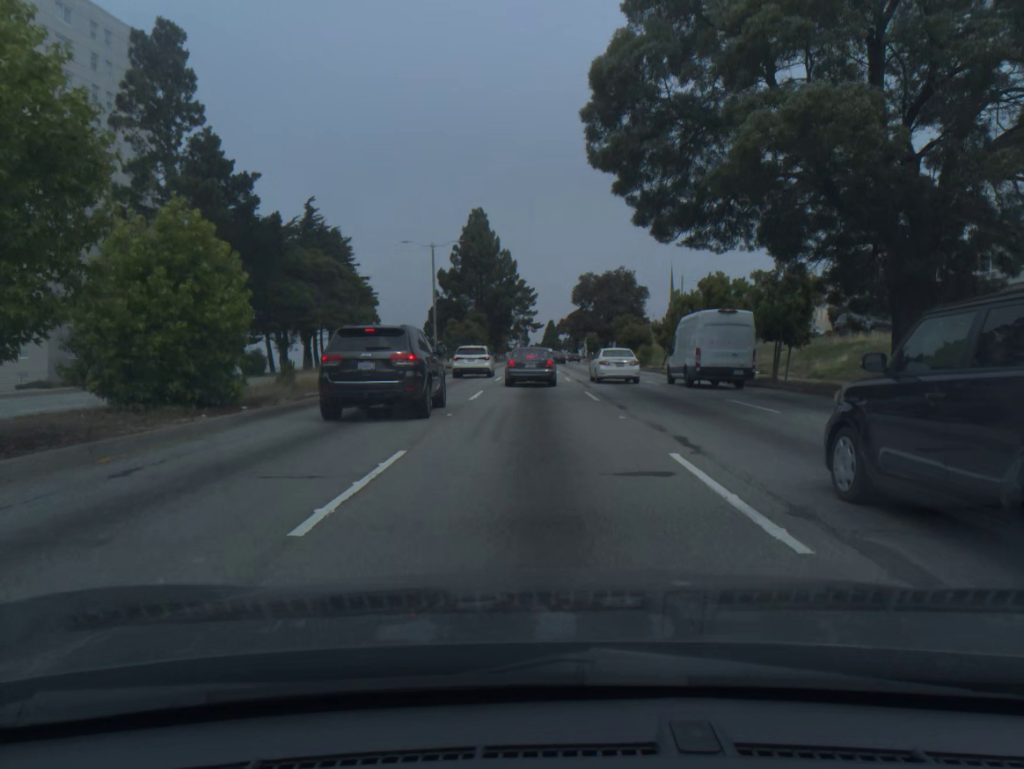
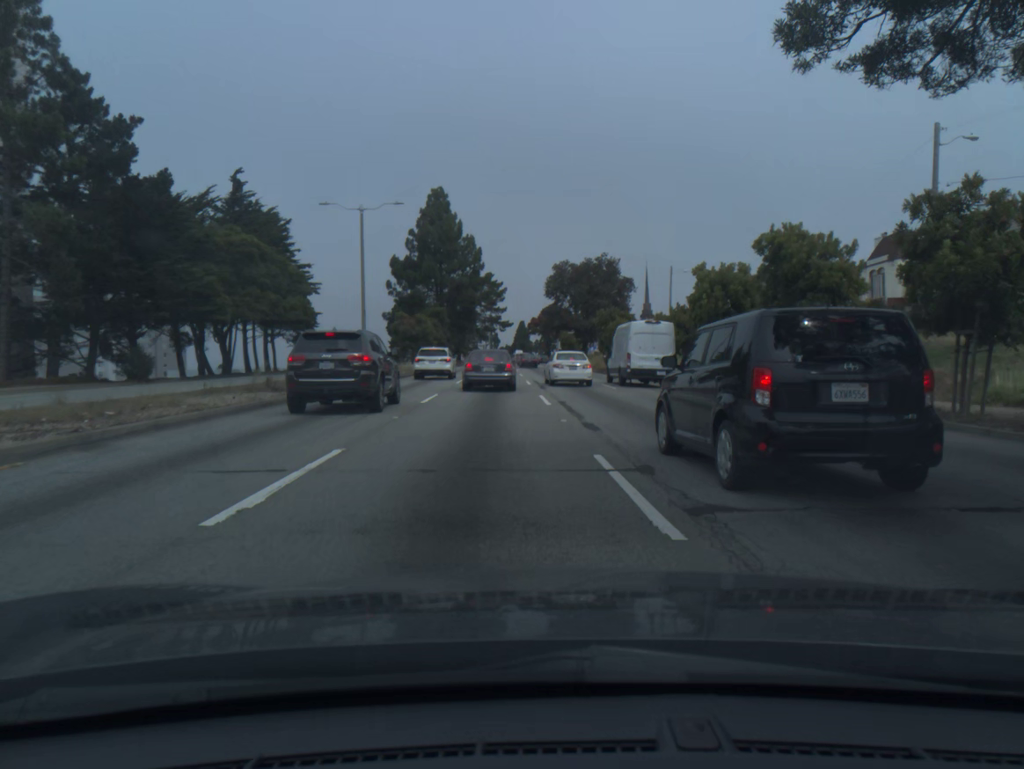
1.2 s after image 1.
(+0.3, +14.5) m; +2°
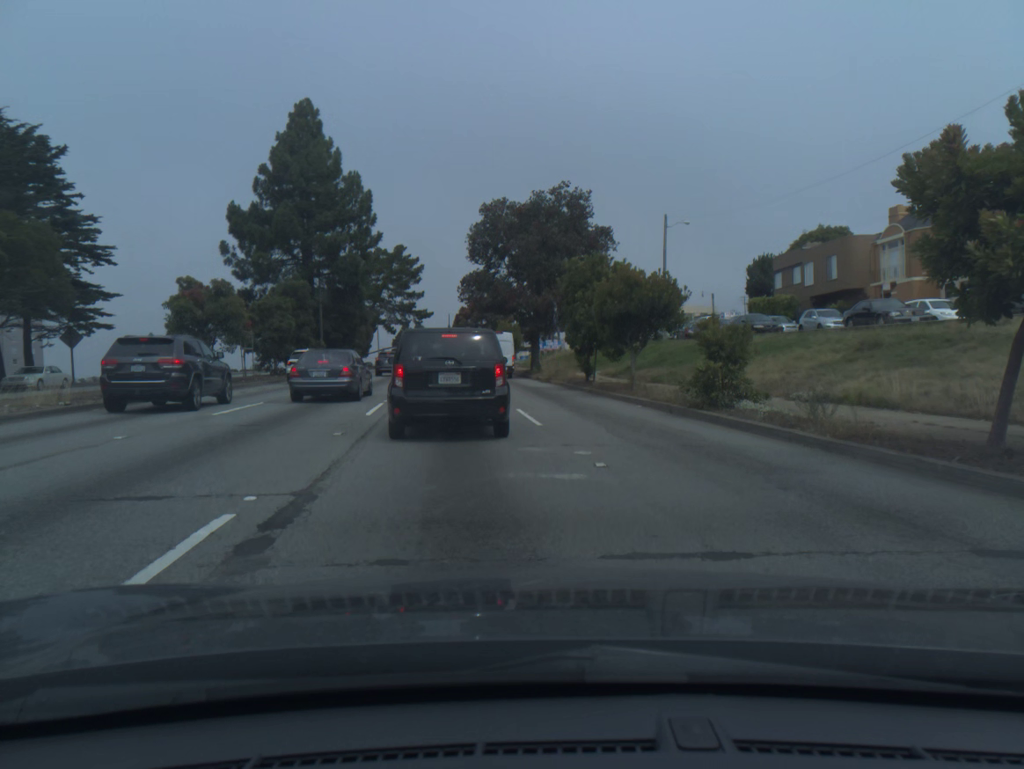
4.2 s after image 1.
(+1.3, +32.1) m; +5°
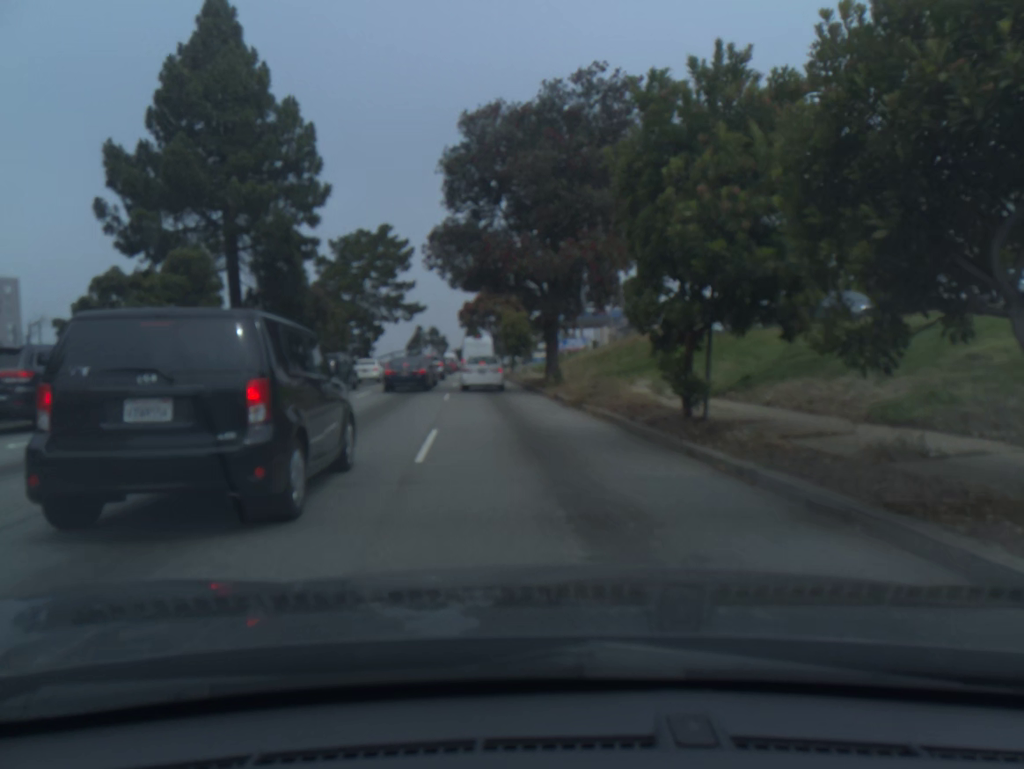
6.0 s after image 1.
(-0.2, +19.2) m; -2°
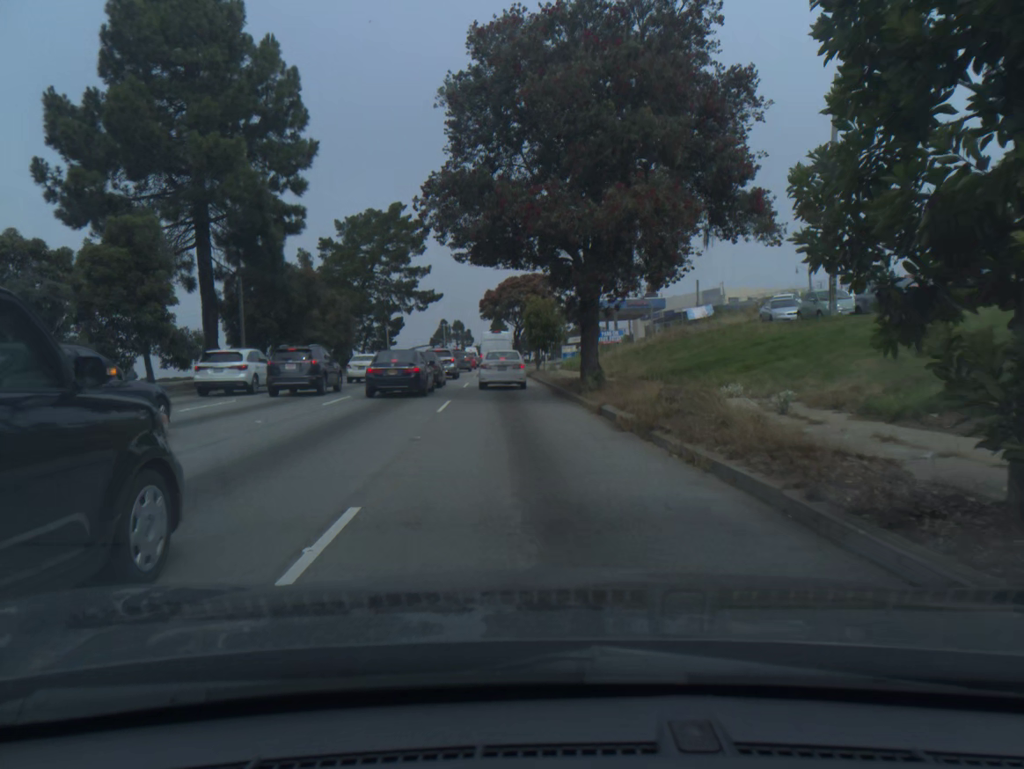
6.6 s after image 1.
(-0.1, +7.4) m; -2°
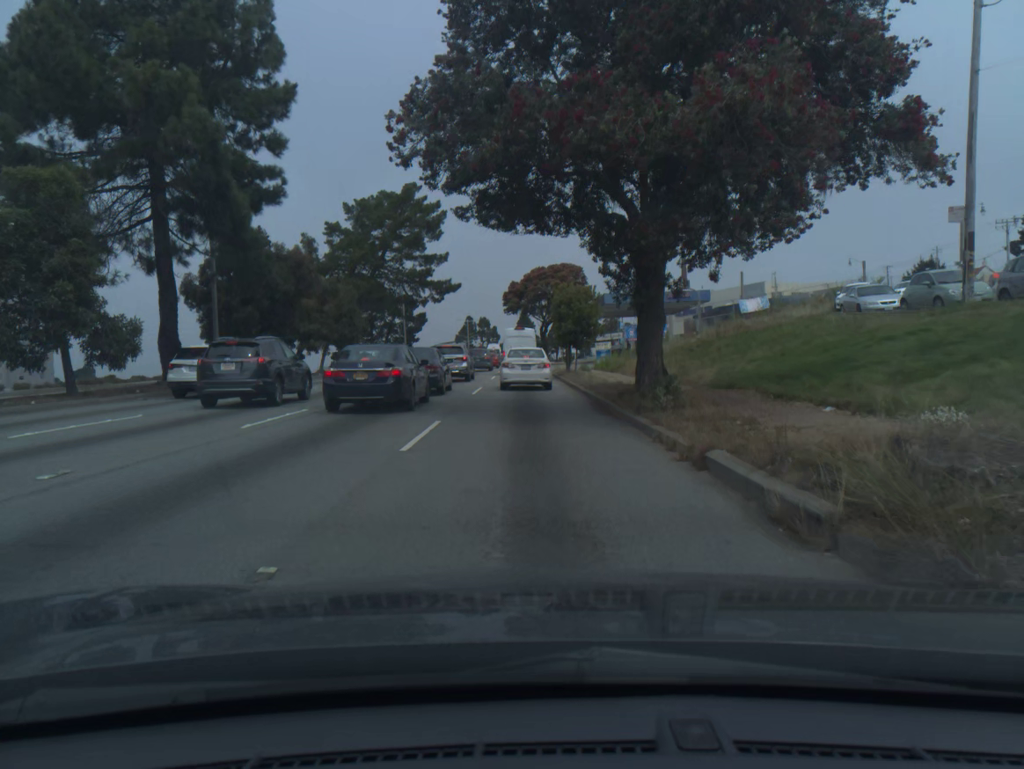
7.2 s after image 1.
(-0.1, +7.3) m; -2°
